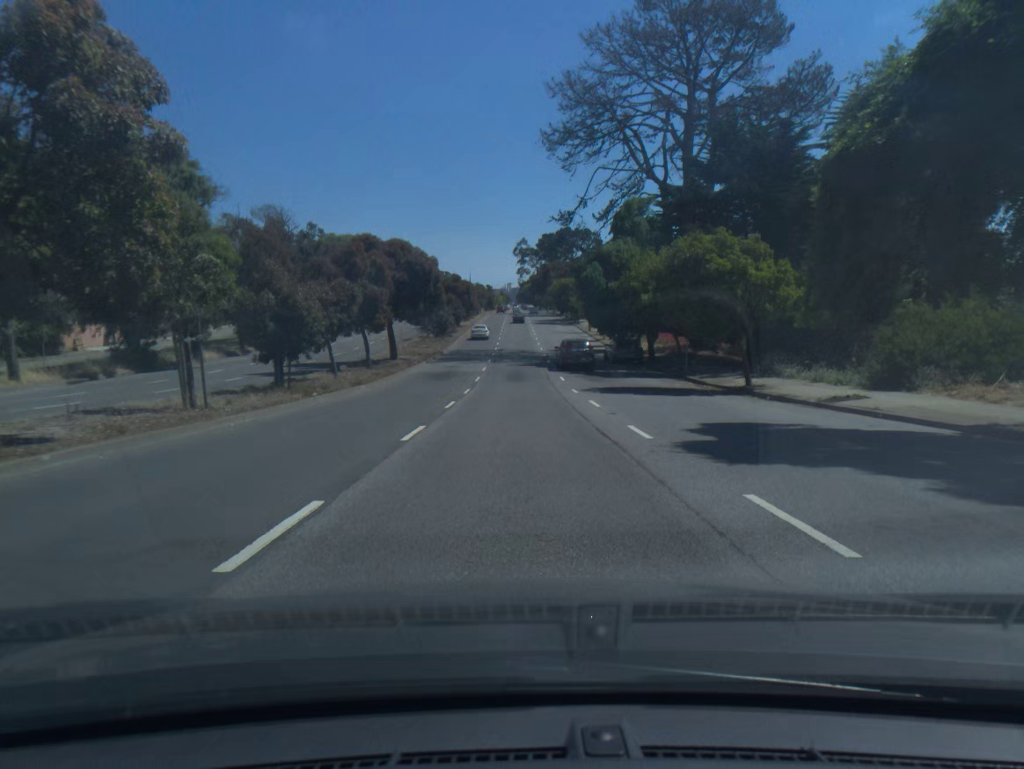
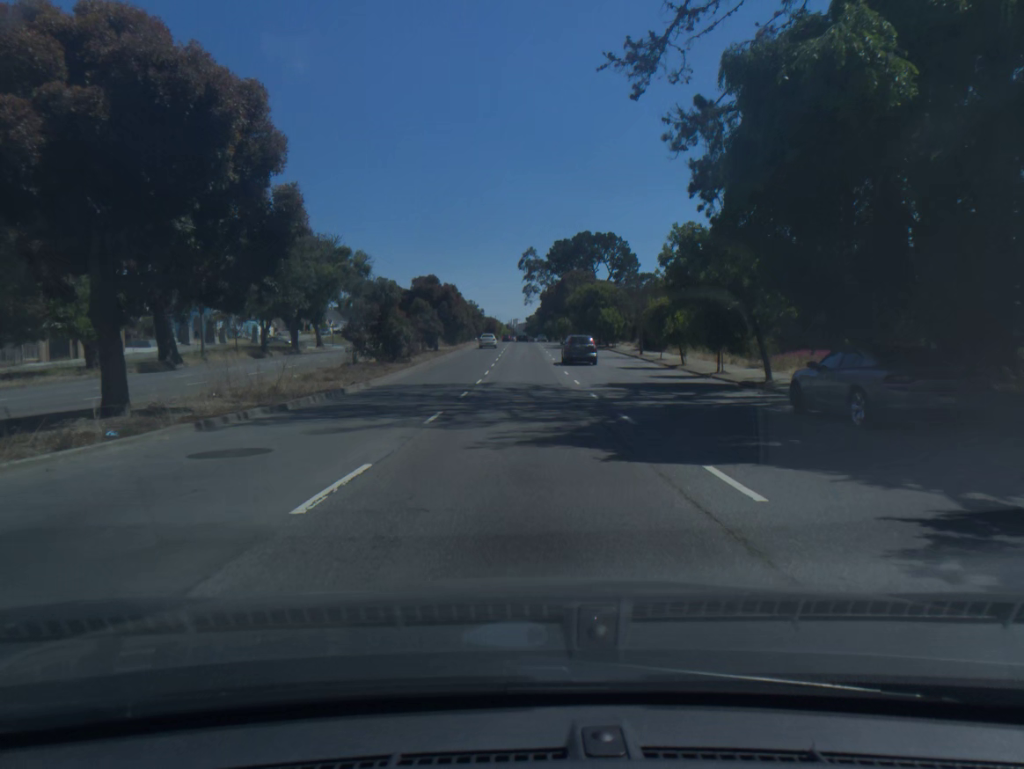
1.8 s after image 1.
(-0.1, +34.2) m; -1°
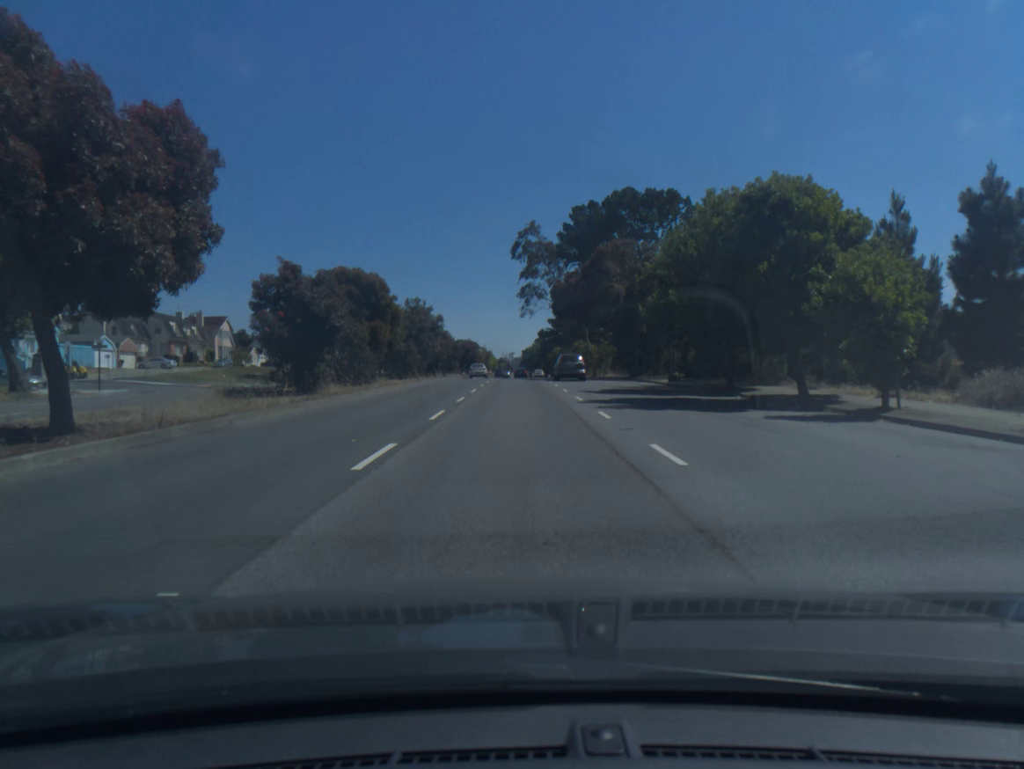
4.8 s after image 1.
(+0.3, +55.2) m; 0°
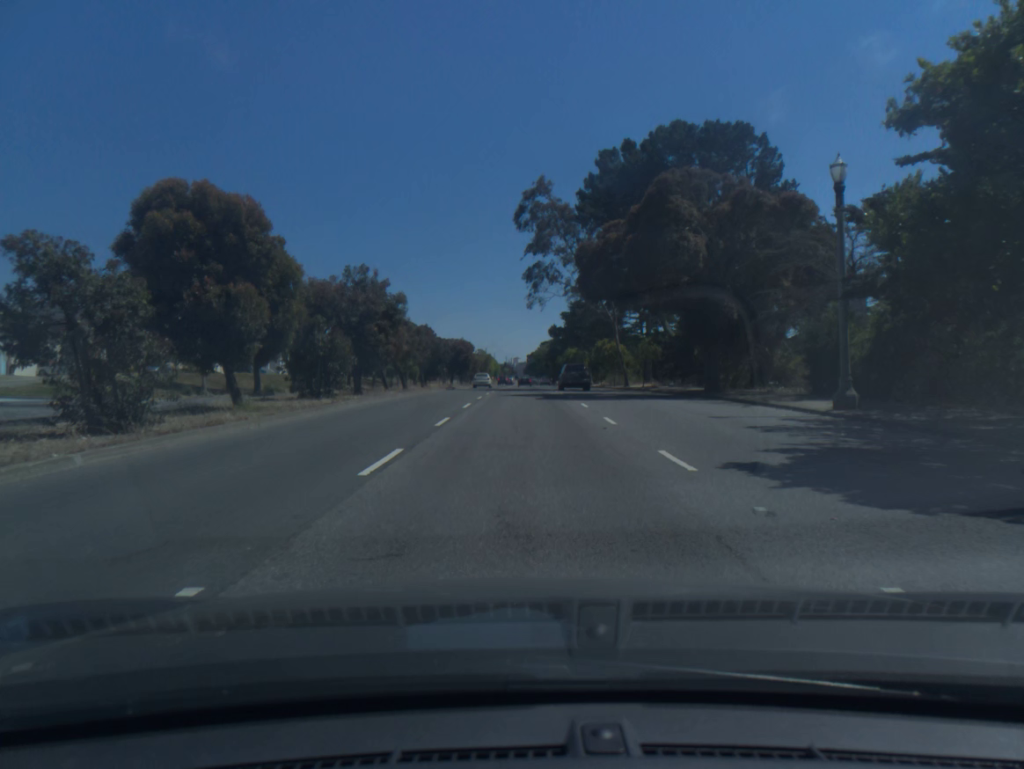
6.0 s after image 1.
(-0.1, +21.6) m; 0°
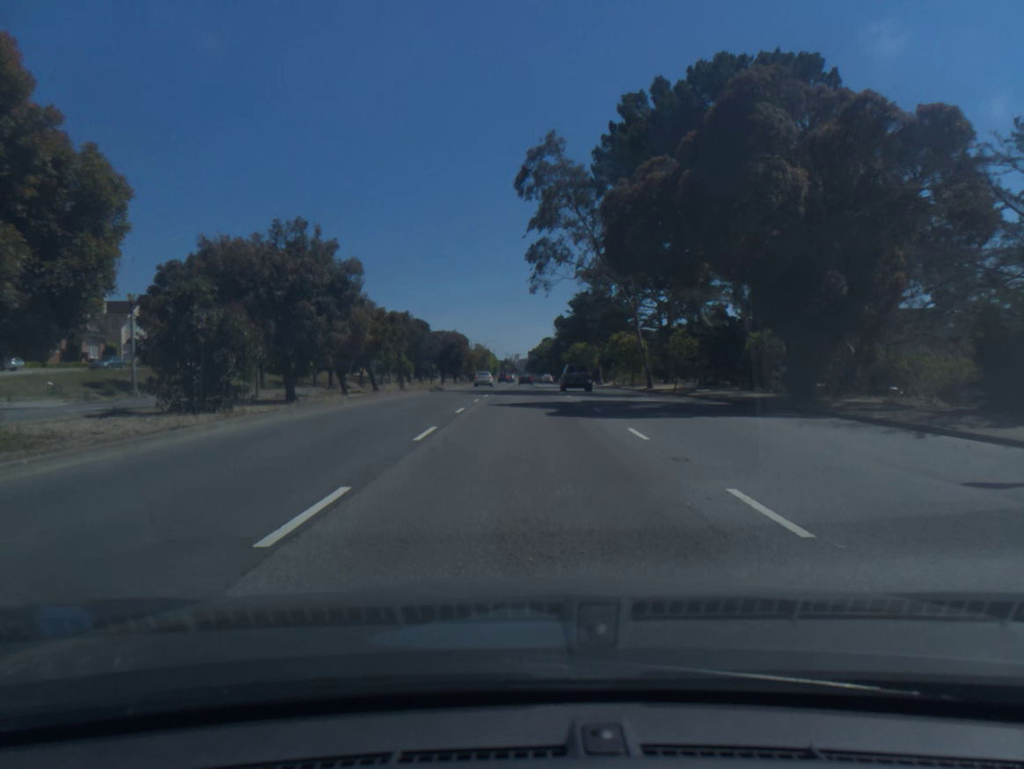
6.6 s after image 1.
(0.0, +10.9) m; 0°
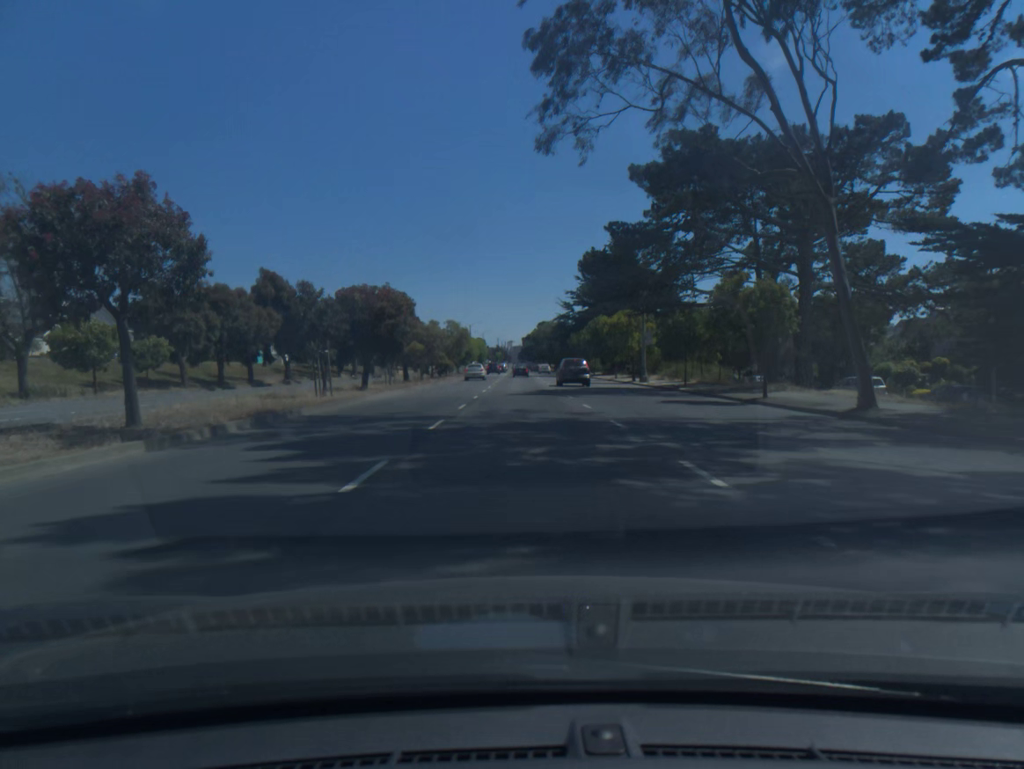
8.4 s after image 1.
(0.0, +33.4) m; 0°
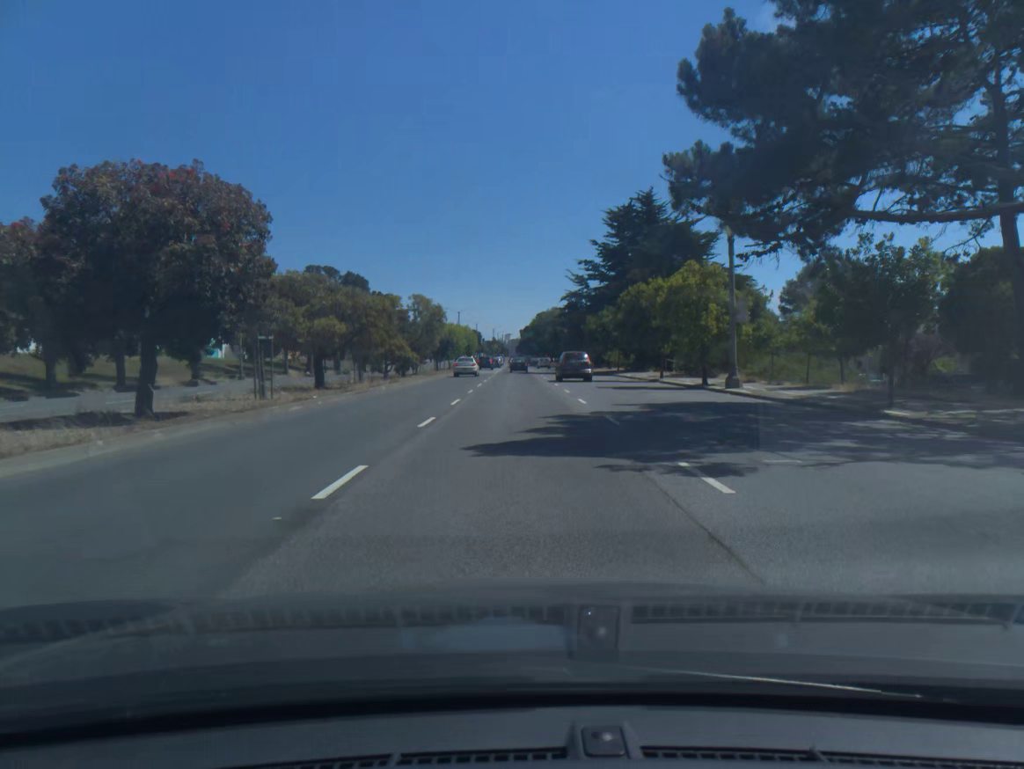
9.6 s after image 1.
(+0.1, +22.3) m; 0°
